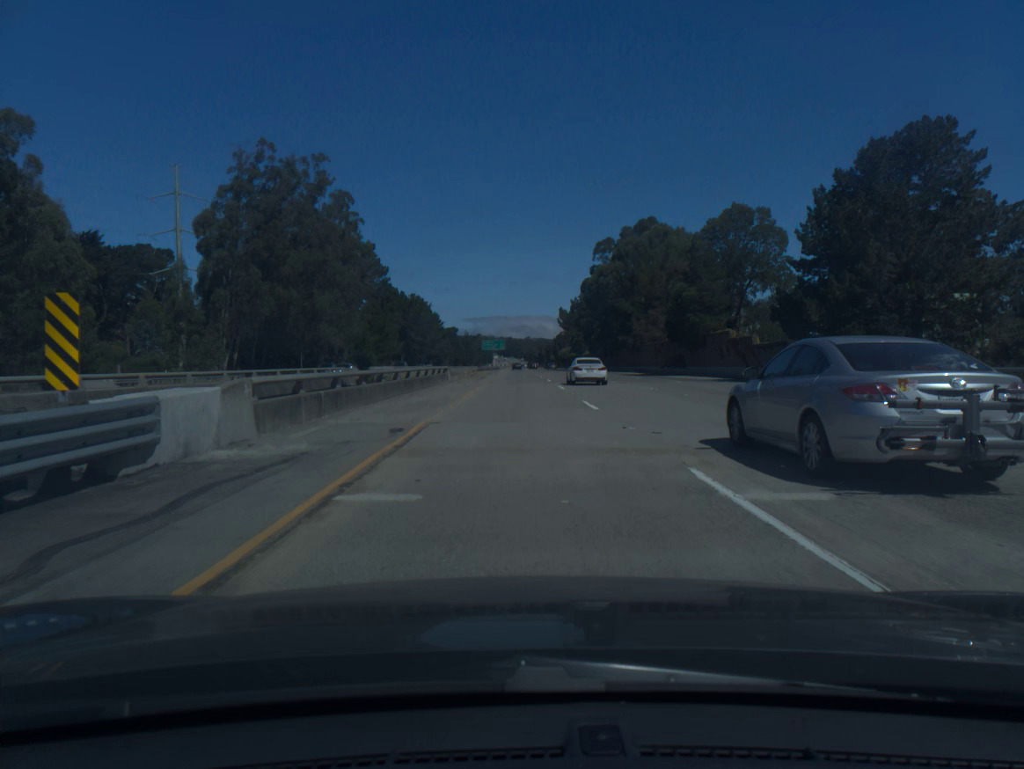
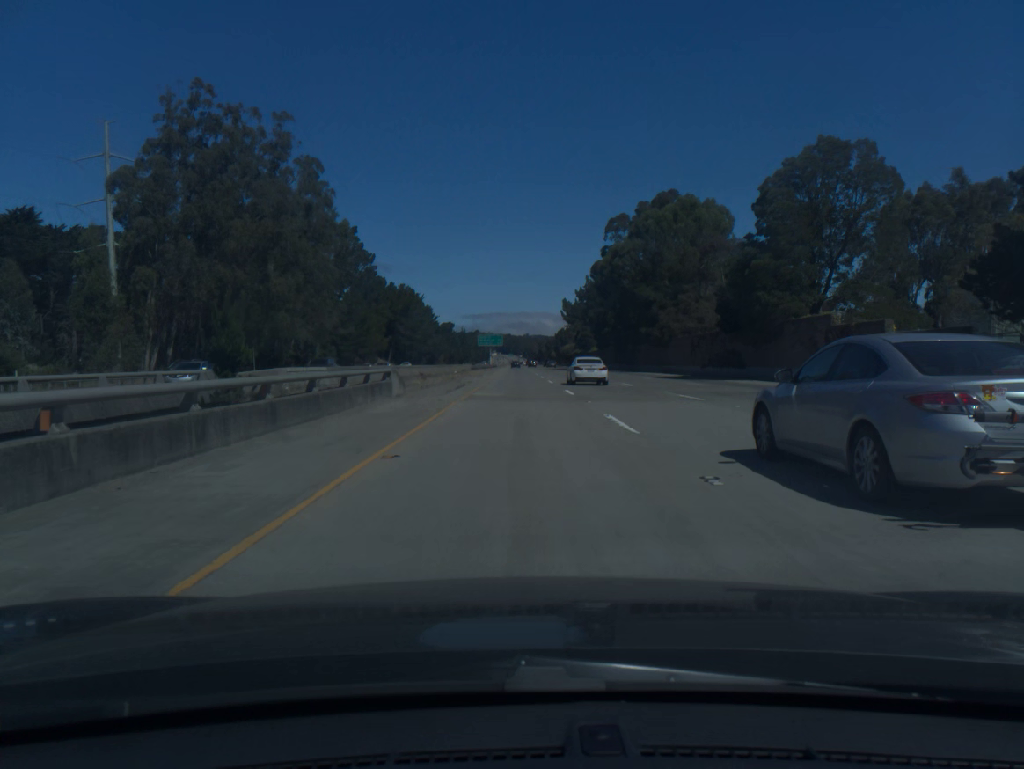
(0.0, +20.2) m; 0°
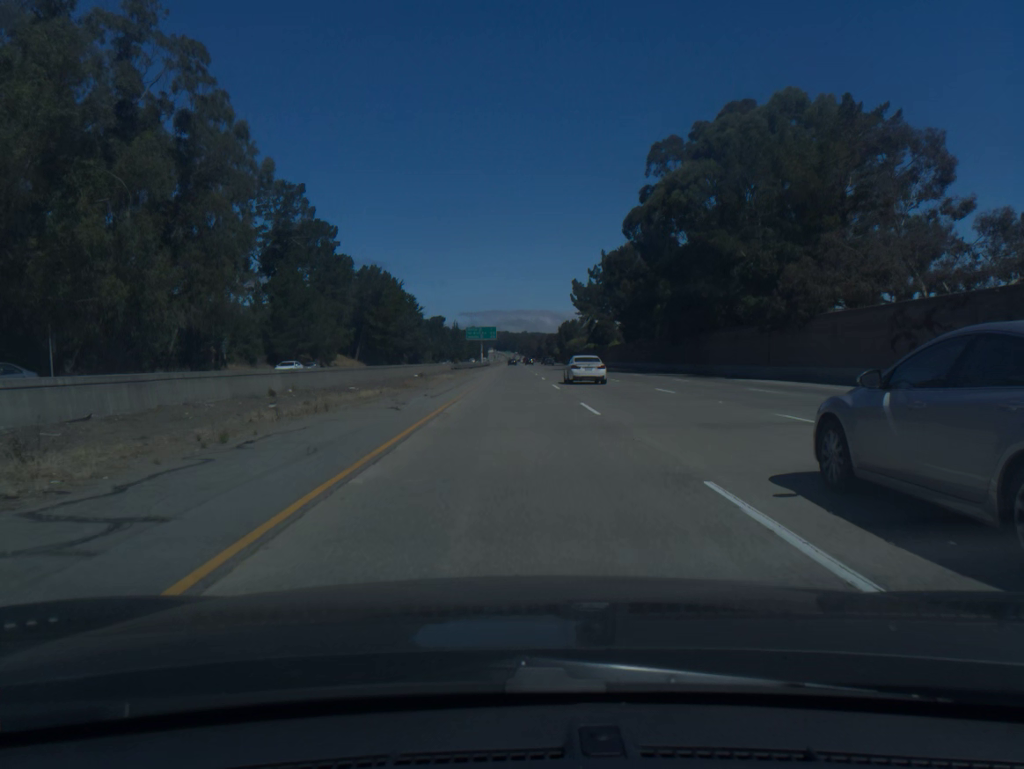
(+0.1, +40.5) m; 0°
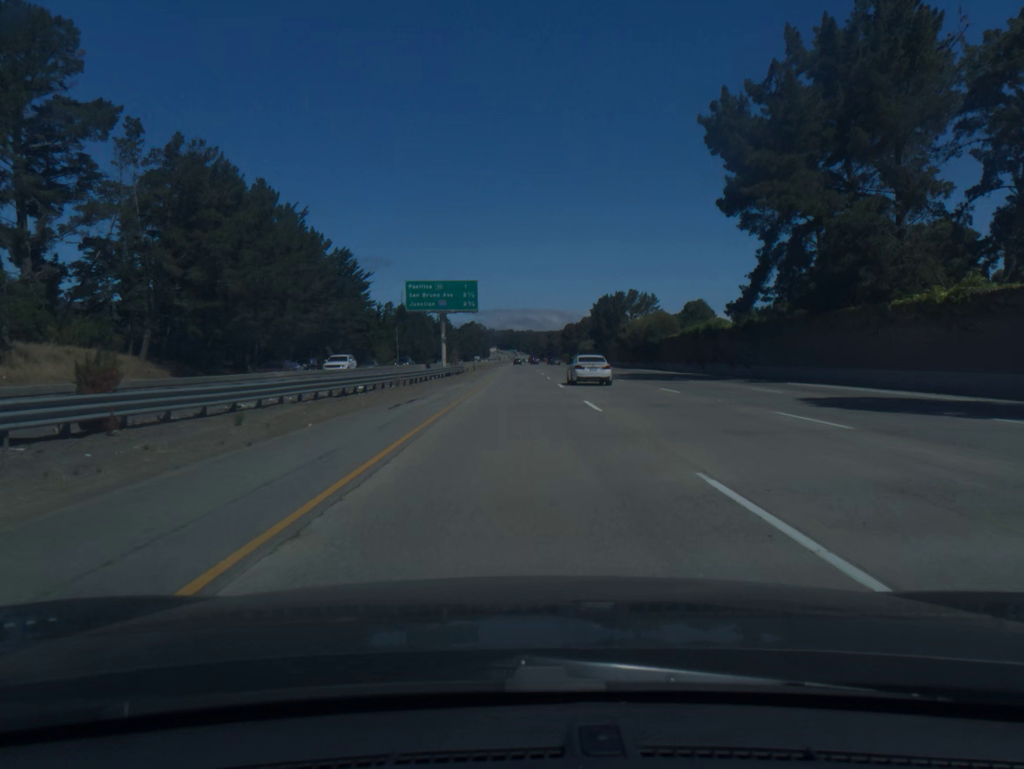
(-0.5, +101.3) m; 0°
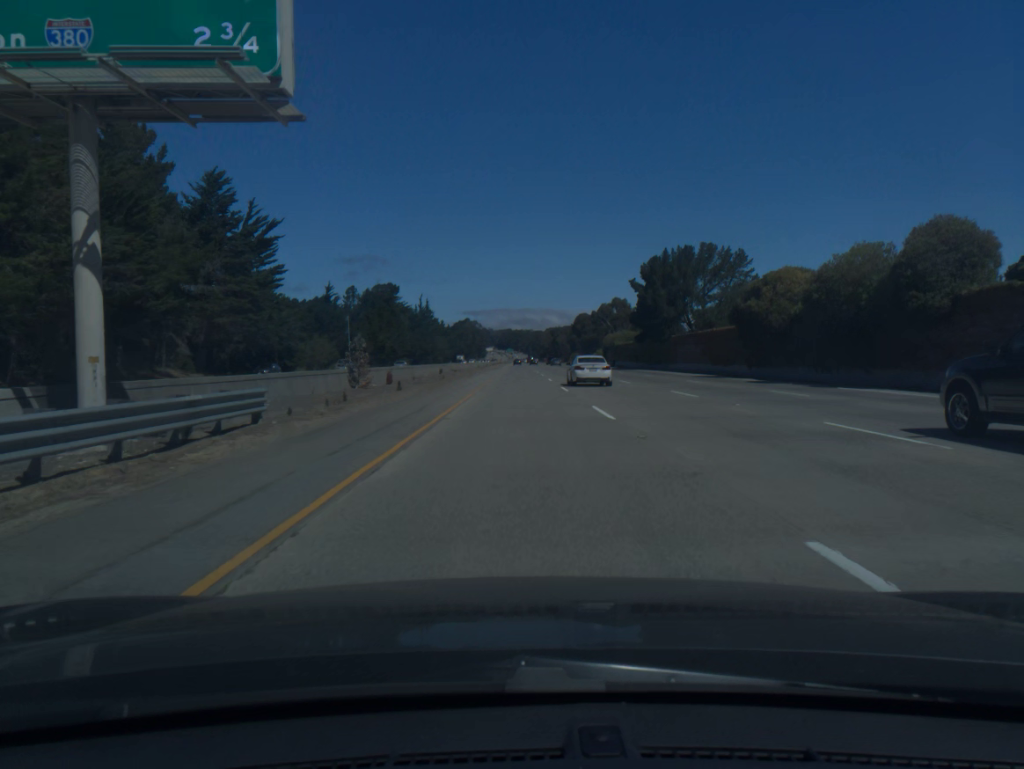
(+0.1, +60.9) m; 0°
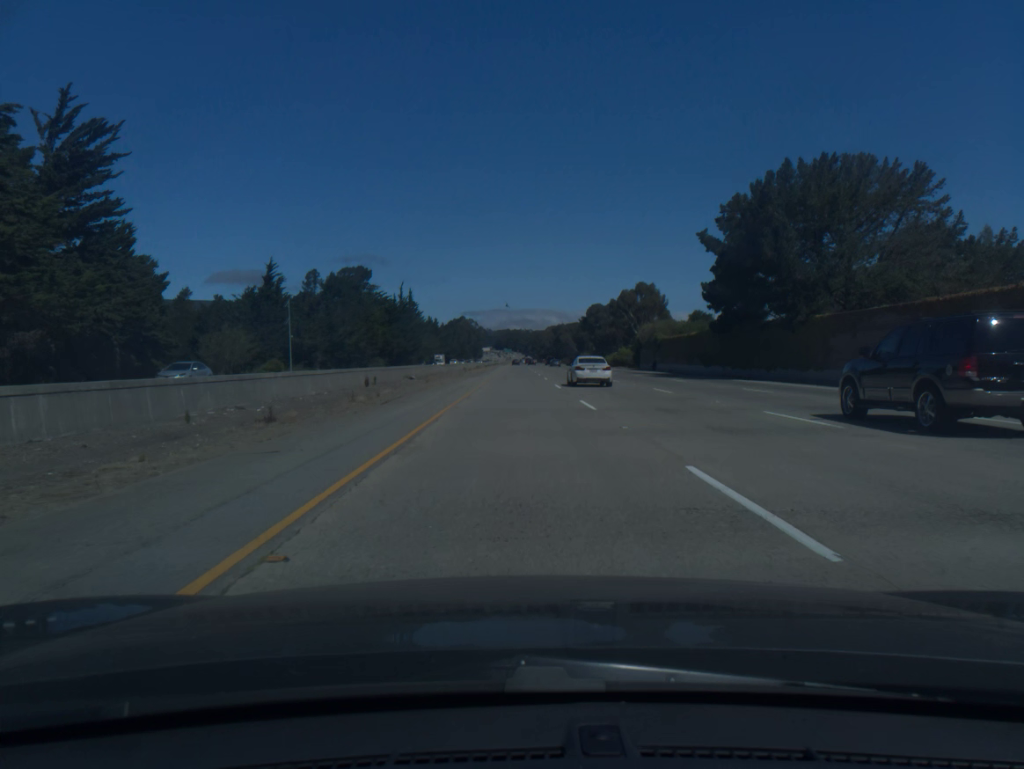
(0.0, +40.5) m; 0°
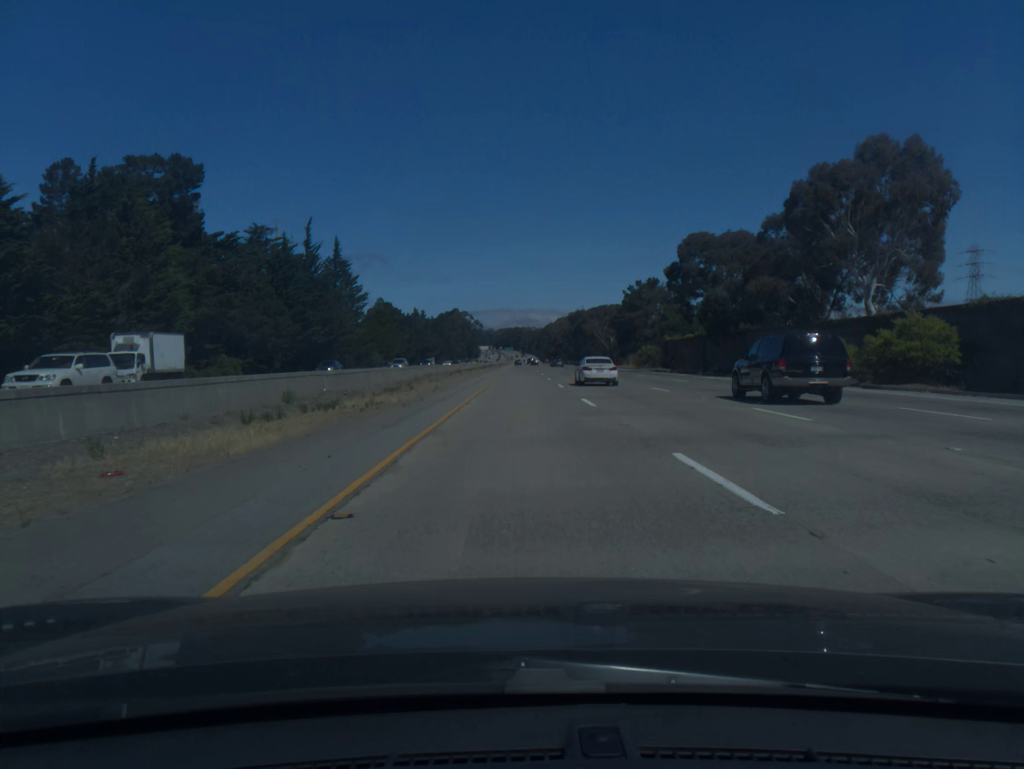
(-0.2, +100.9) m; 0°
